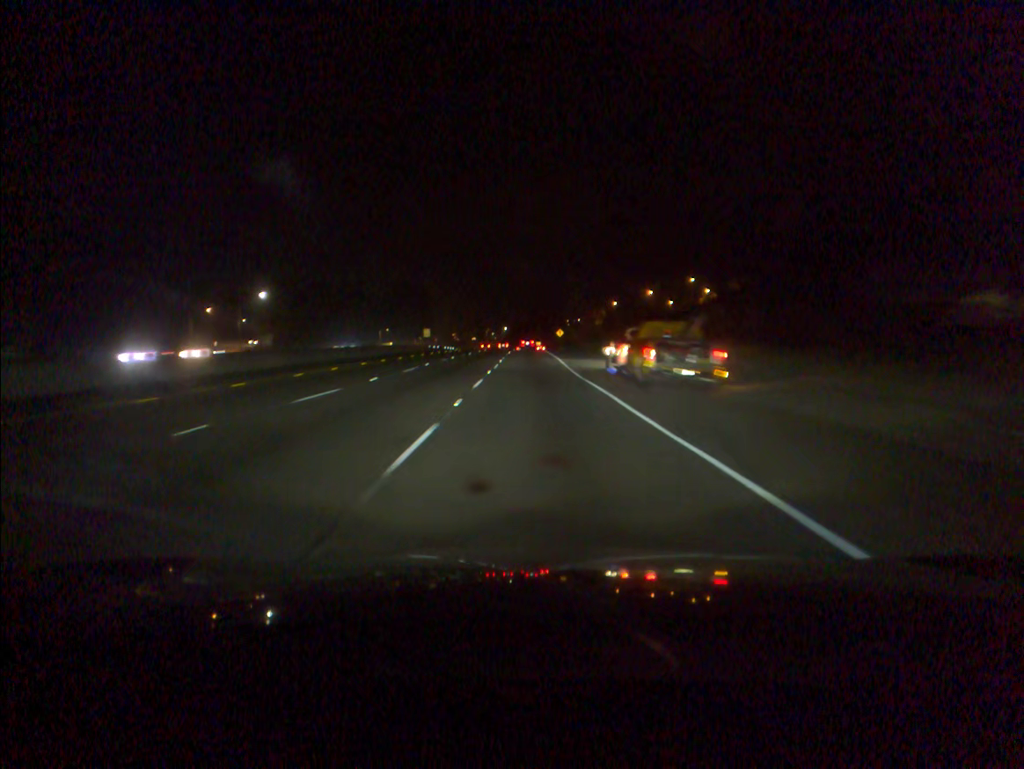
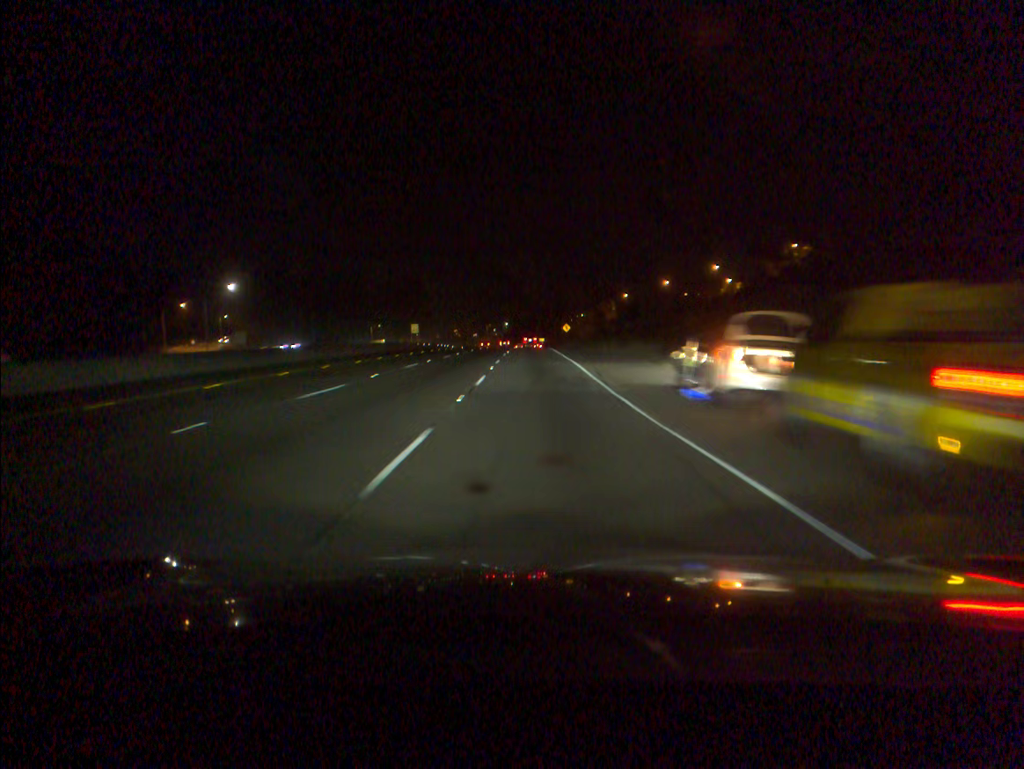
(0.0, +14.6) m; 0°
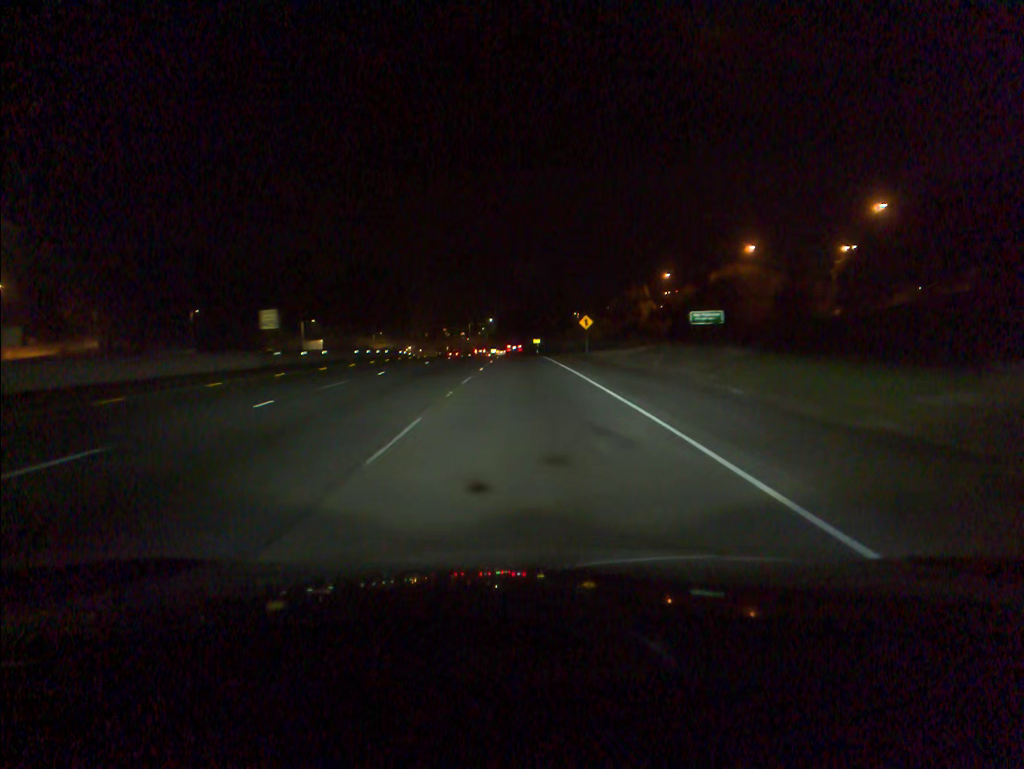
(+0.2, +56.4) m; +1°
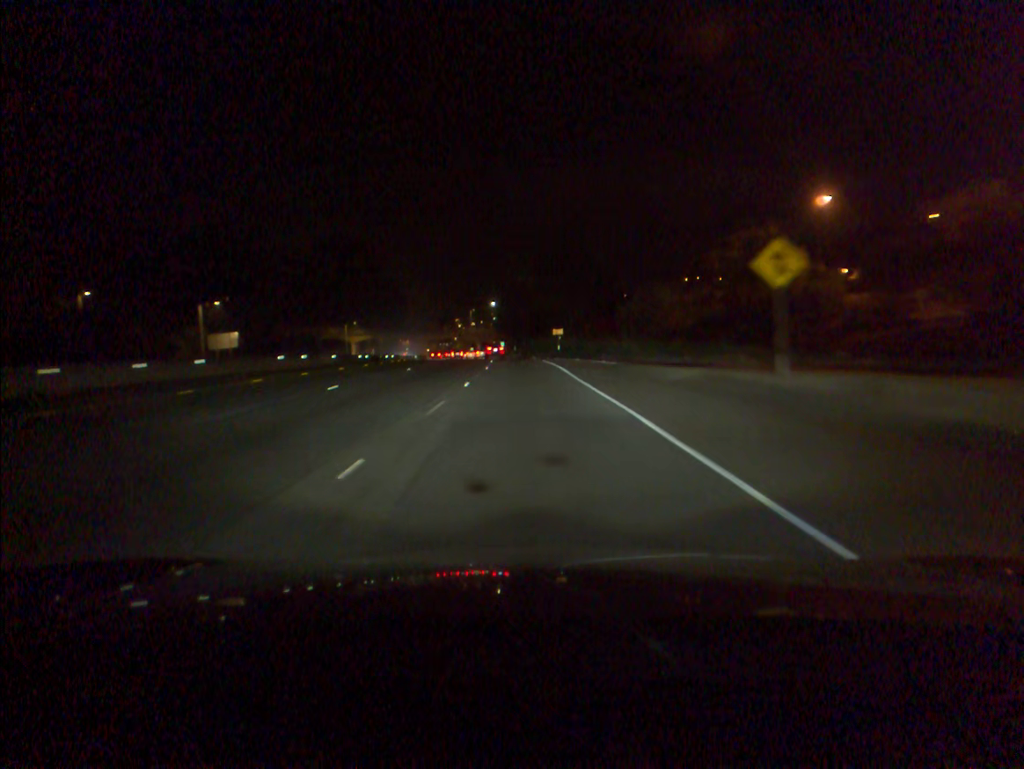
(-0.3, +53.8) m; -1°
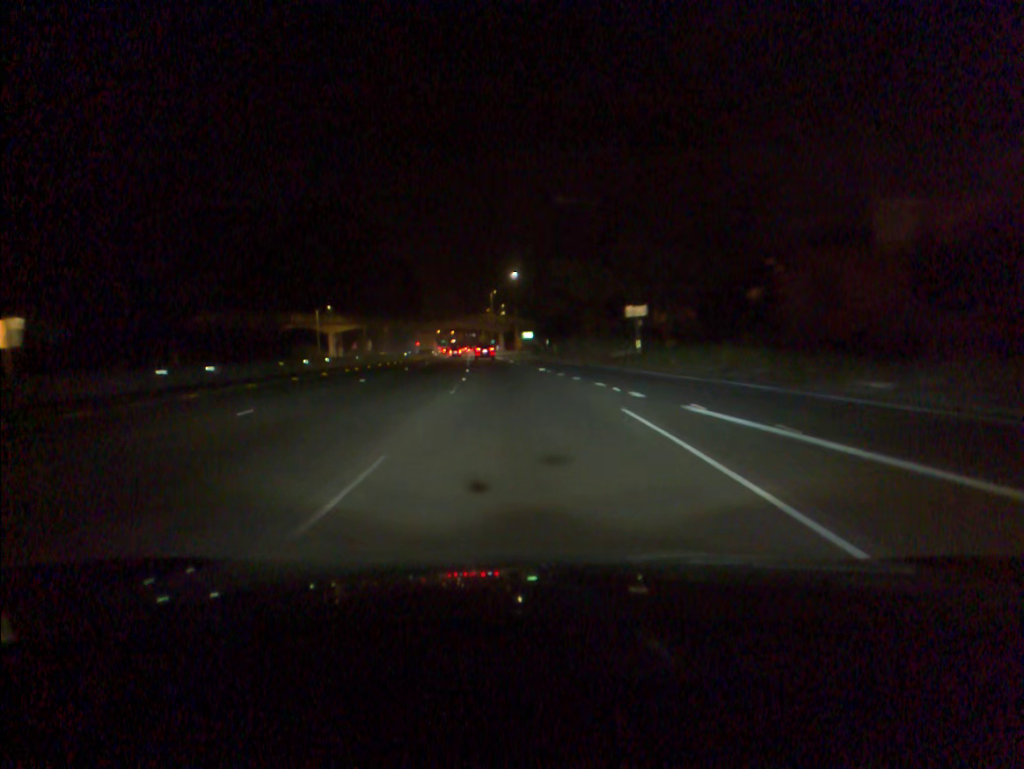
(-0.7, +51.5) m; -2°
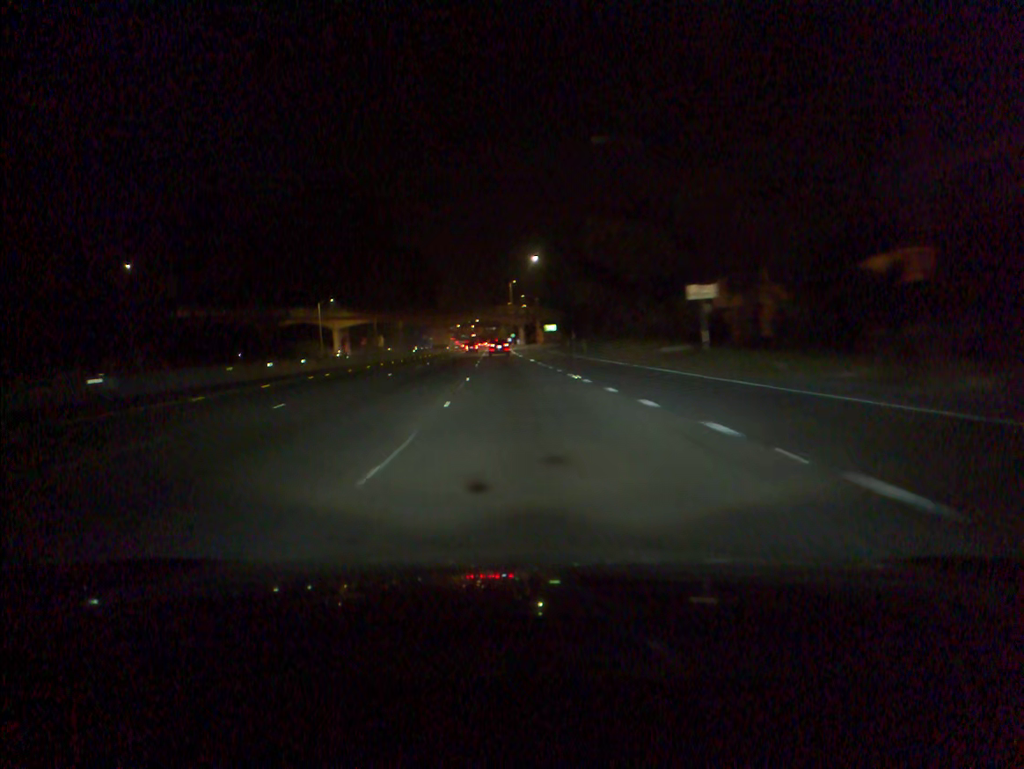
(-0.1, +12.6) m; -1°
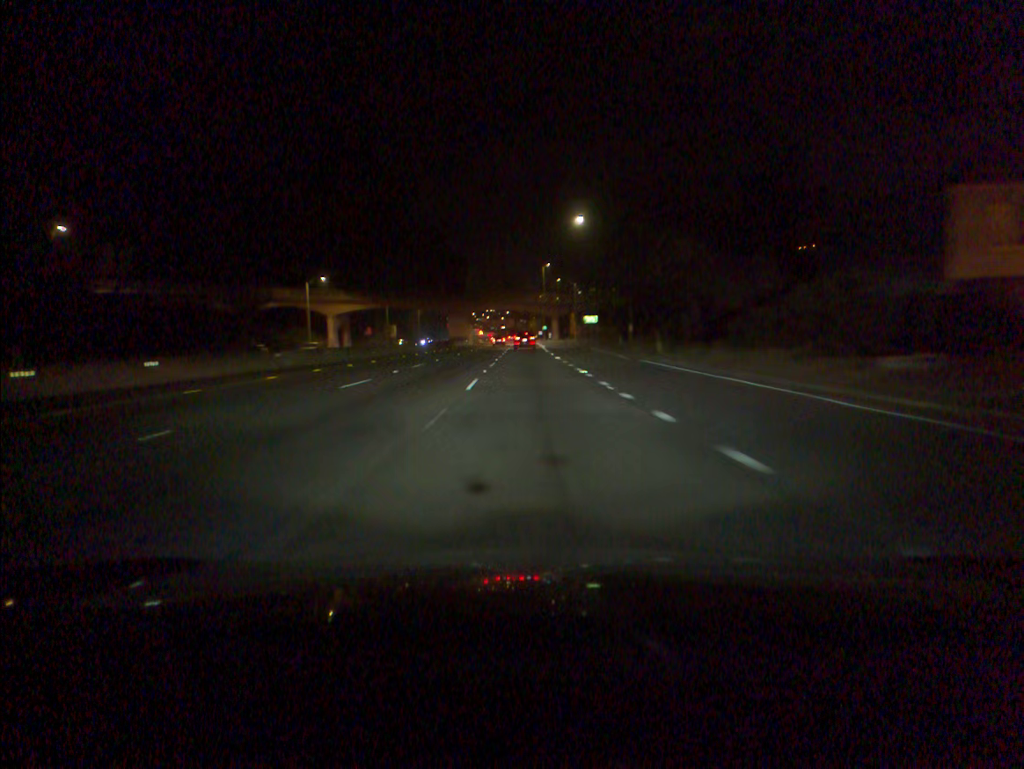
(-0.6, +25.0) m; -2°
